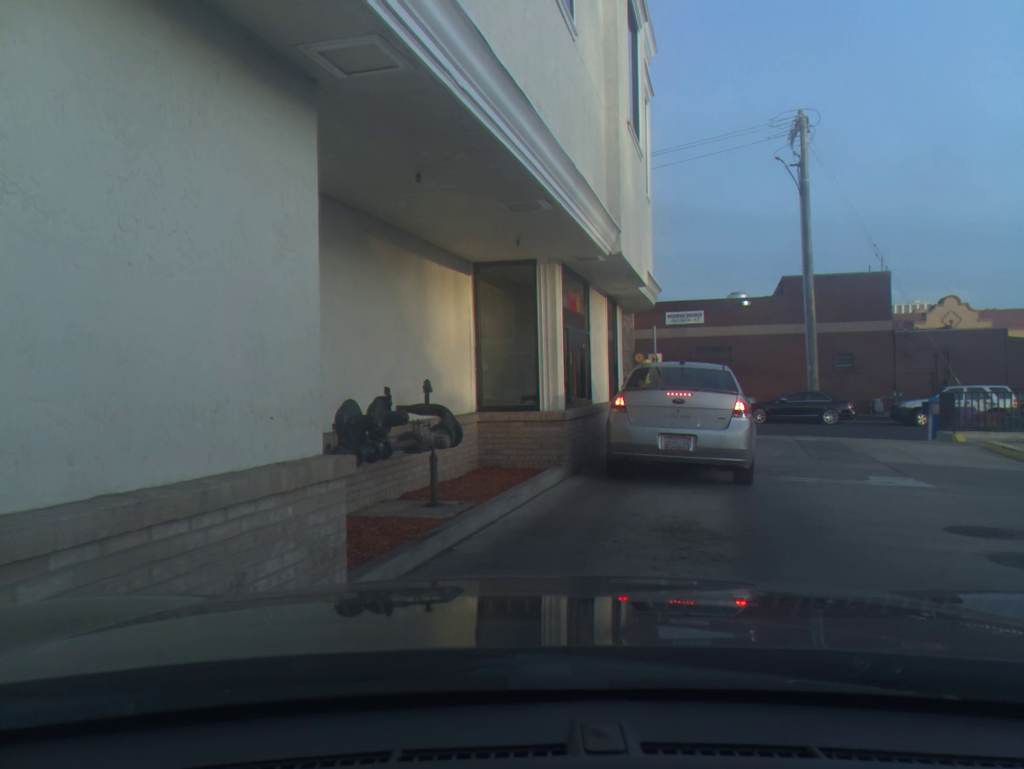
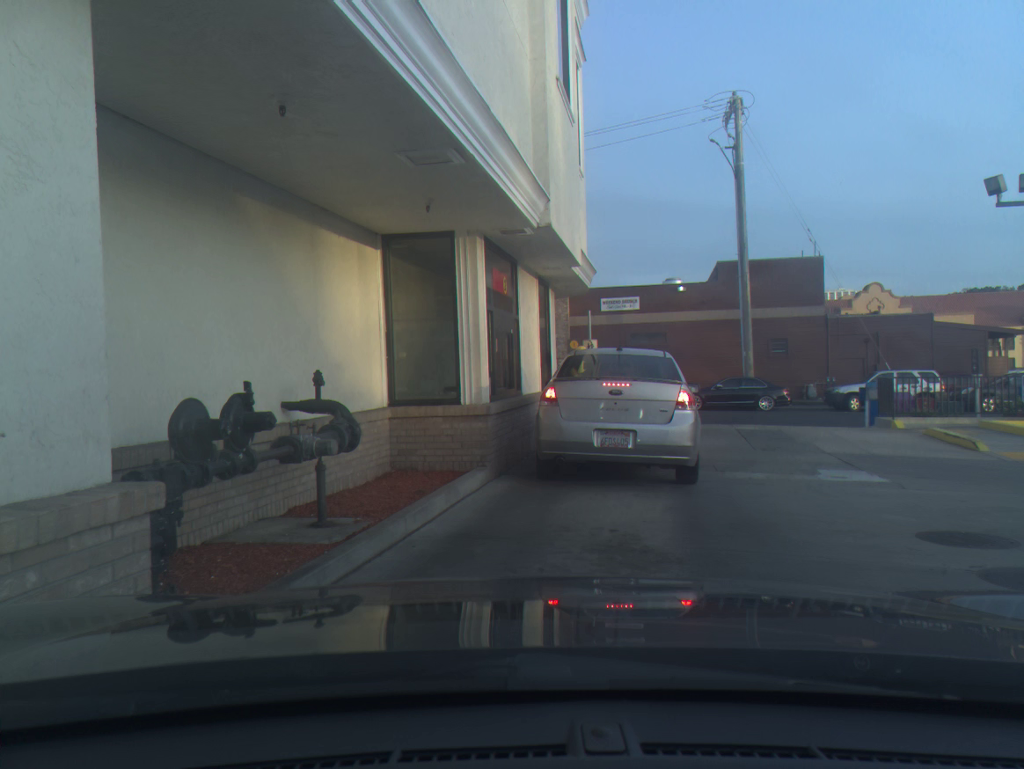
(+0.1, +1.1) m; +5°
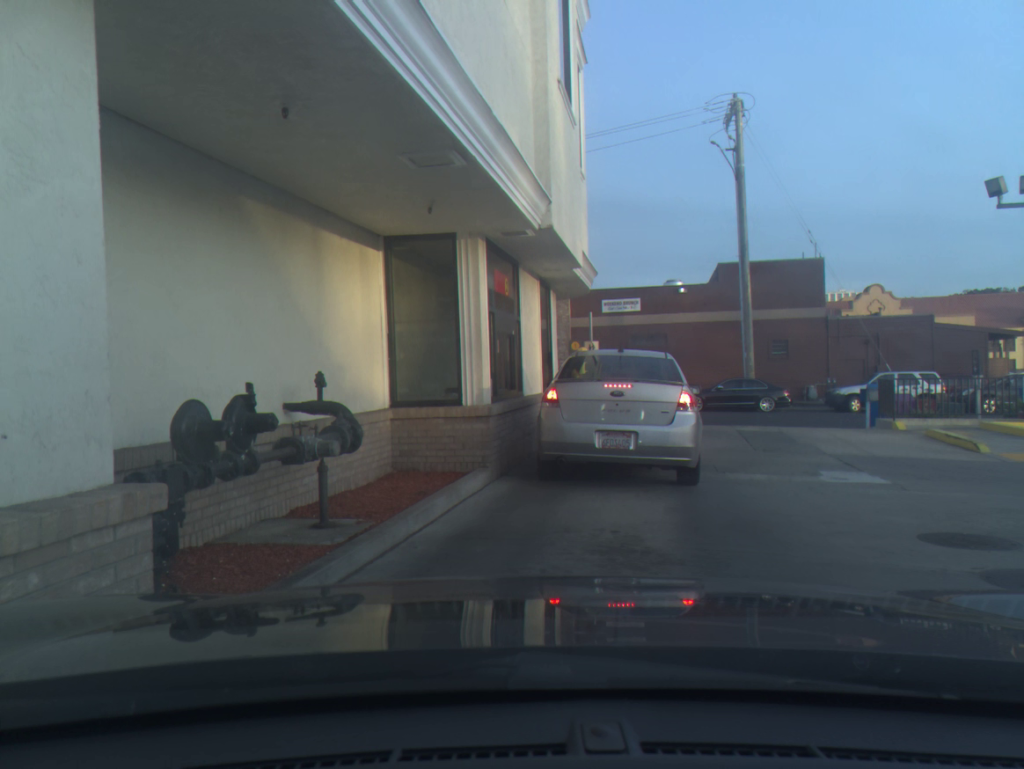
(0.0, 0.0) m; 0°
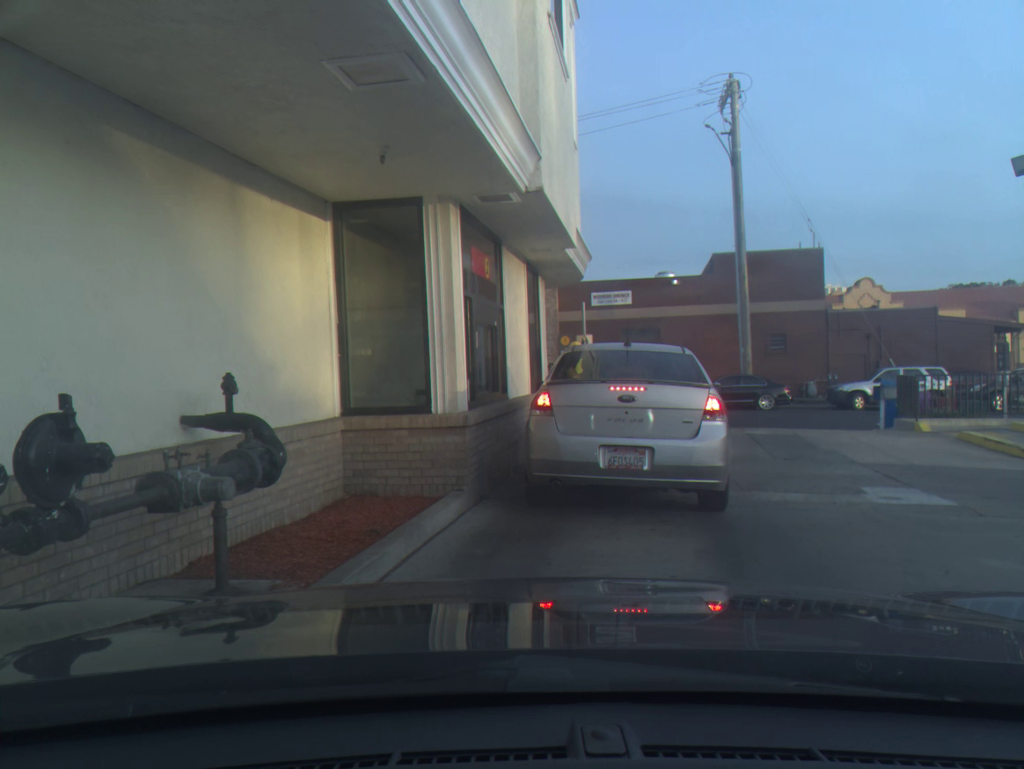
(0.0, +1.4) m; +1°
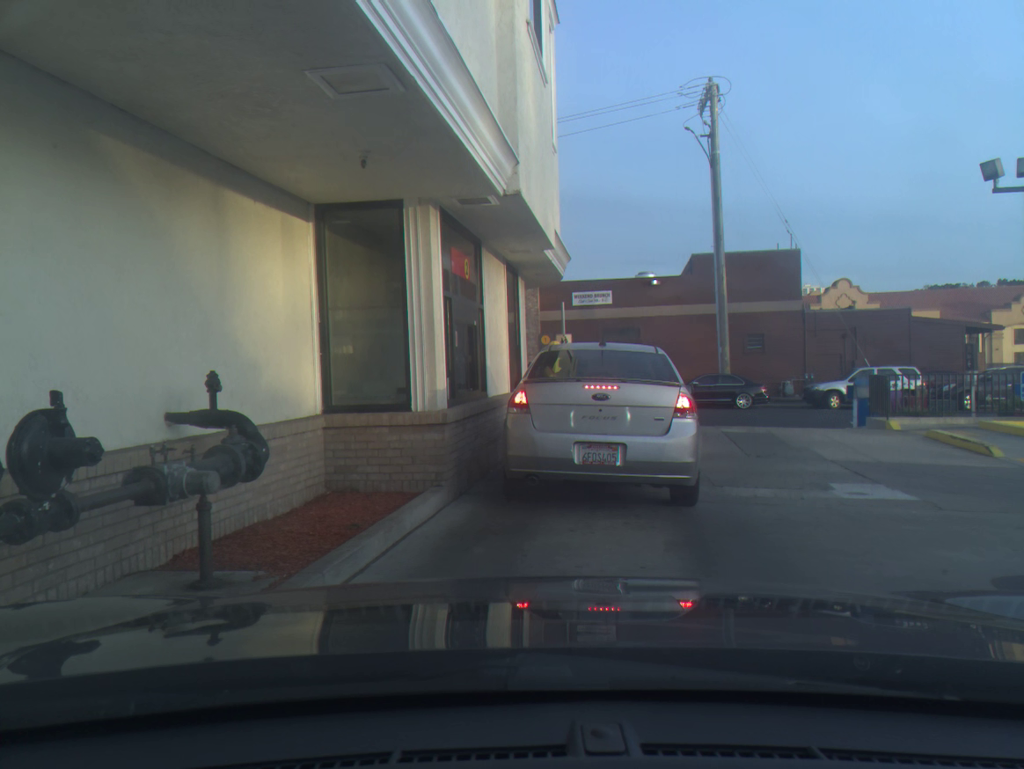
(0.0, -0.2) m; +1°
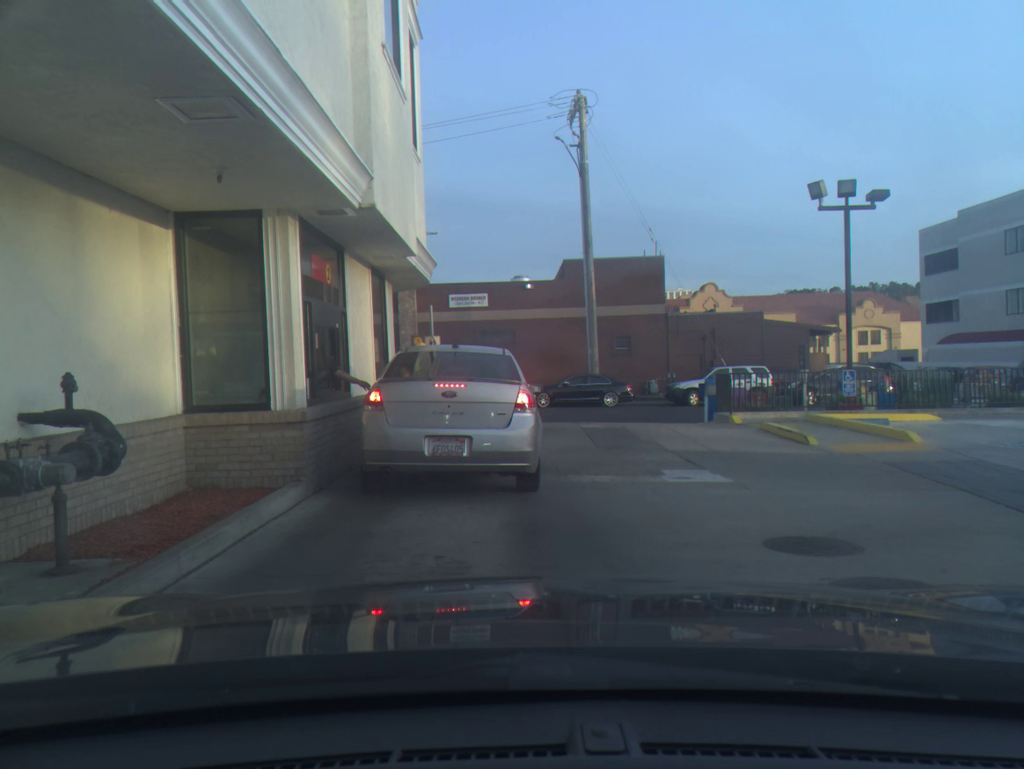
(+0.3, -0.6) m; +8°
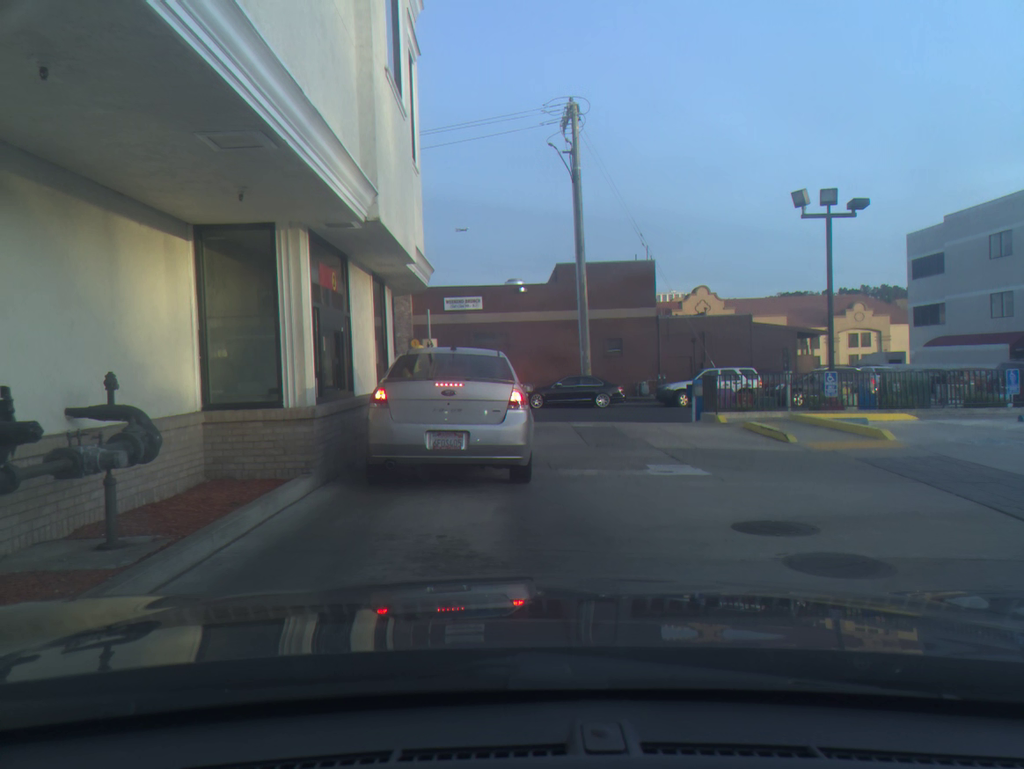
(+0.1, -0.5) m; 0°
